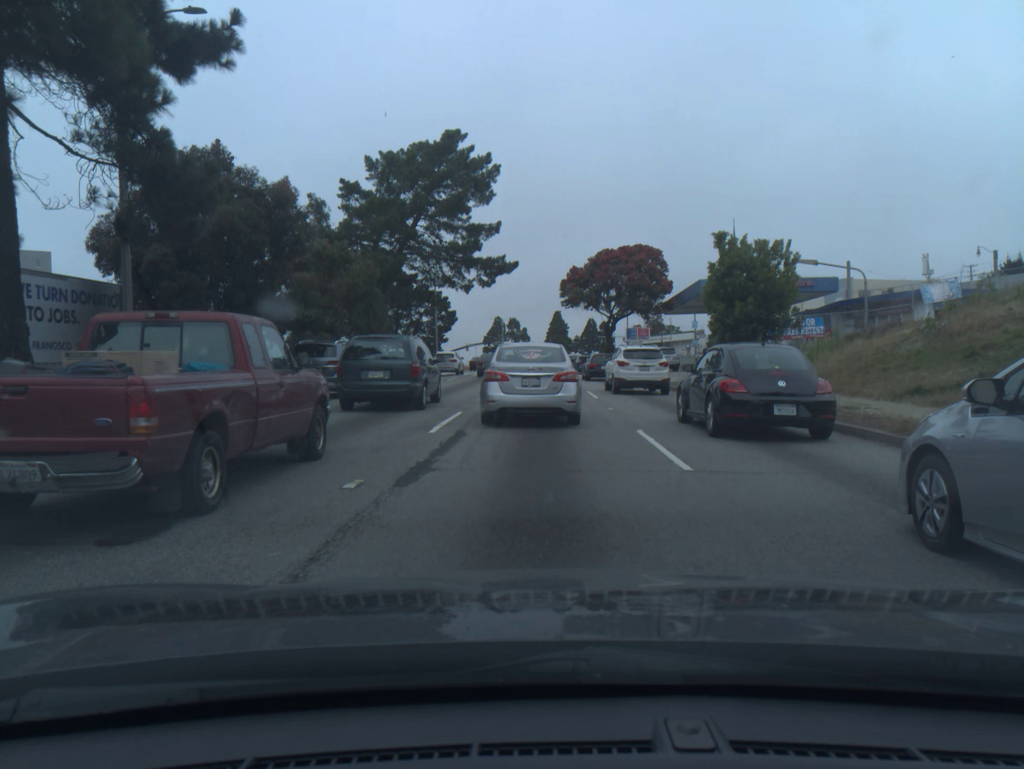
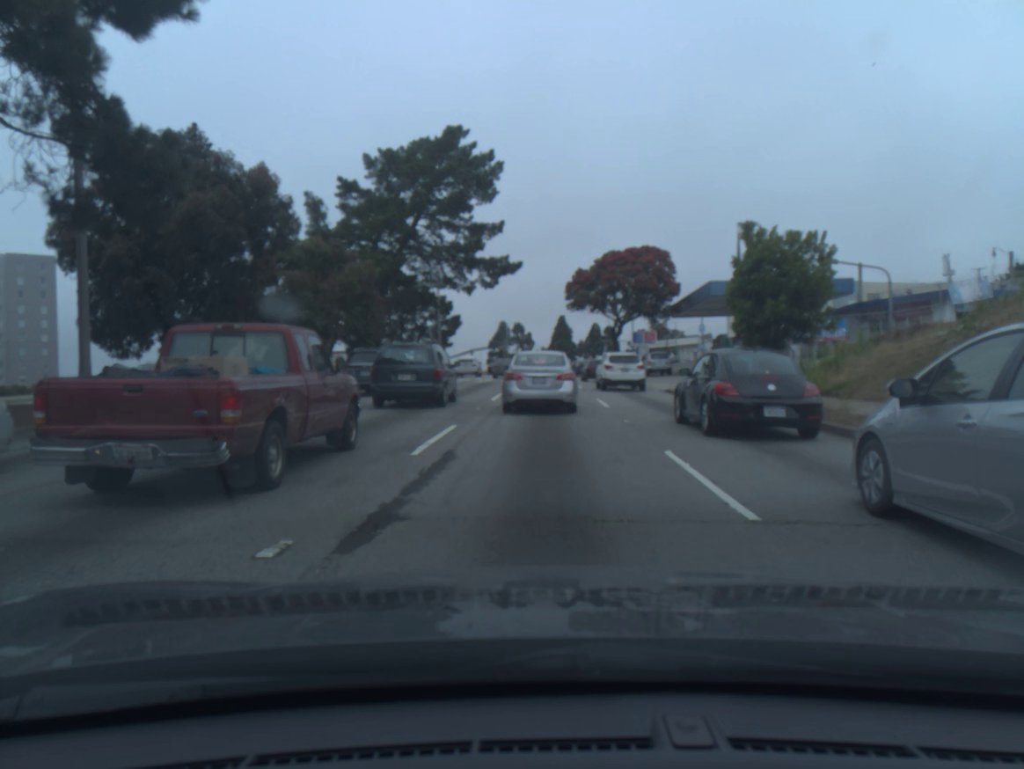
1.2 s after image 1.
(-0.1, +2.4) m; -2°
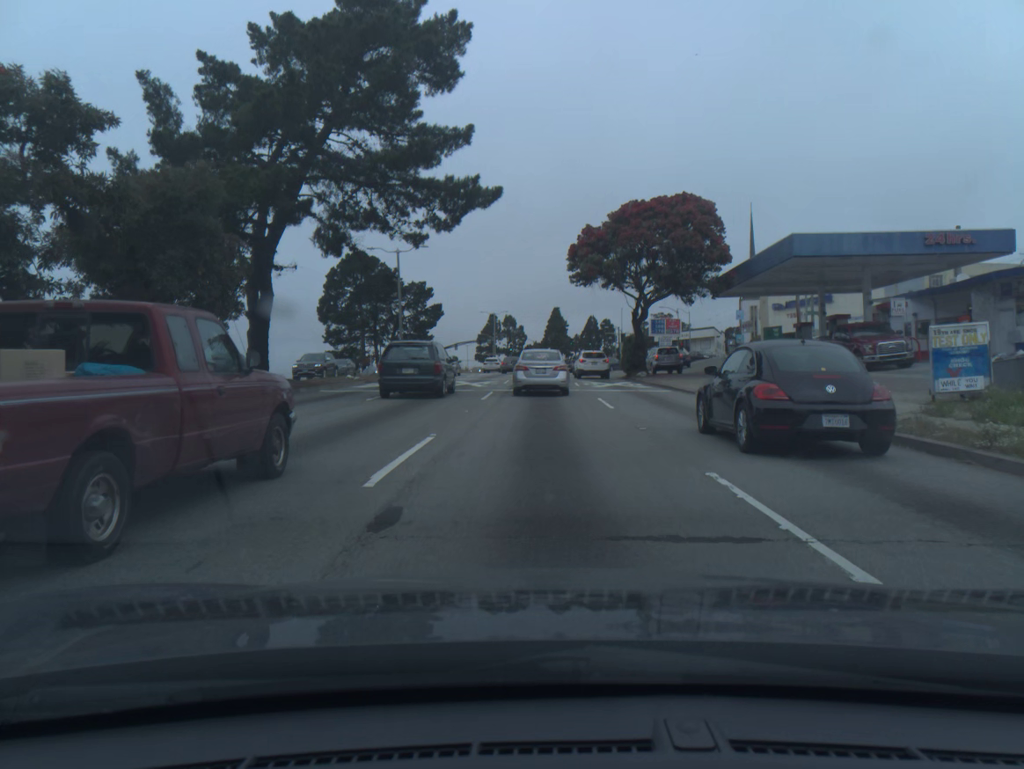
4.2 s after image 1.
(-0.2, +16.9) m; -1°
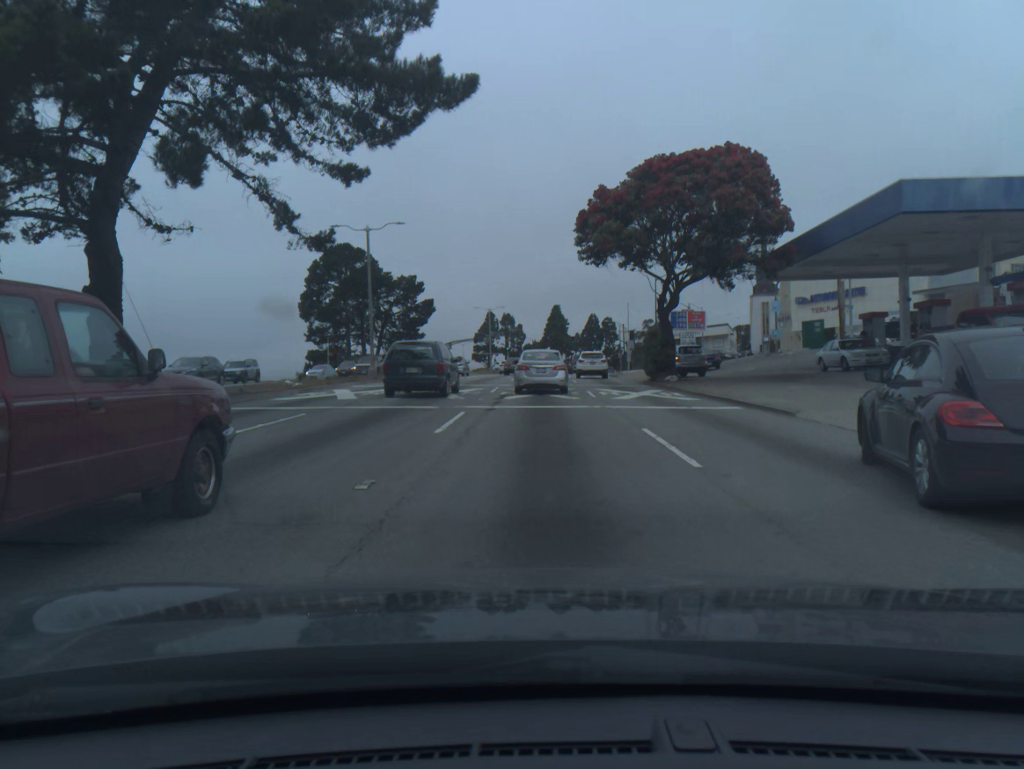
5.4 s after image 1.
(0.0, +9.9) m; 0°
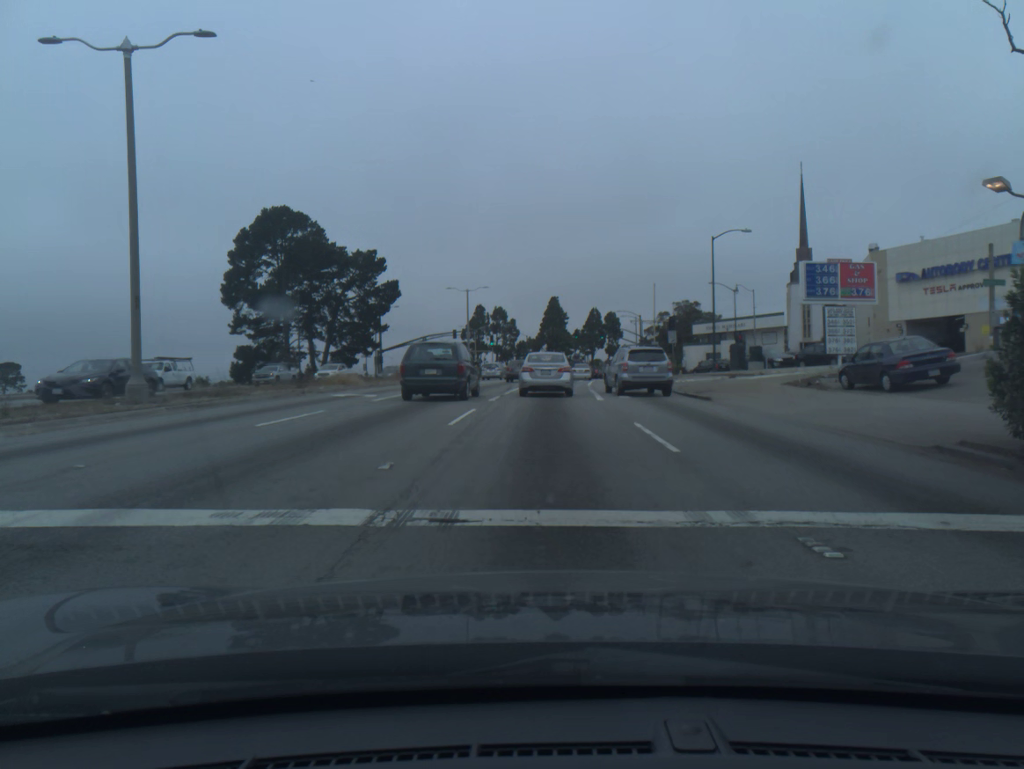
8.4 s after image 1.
(0.0, +27.8) m; 0°
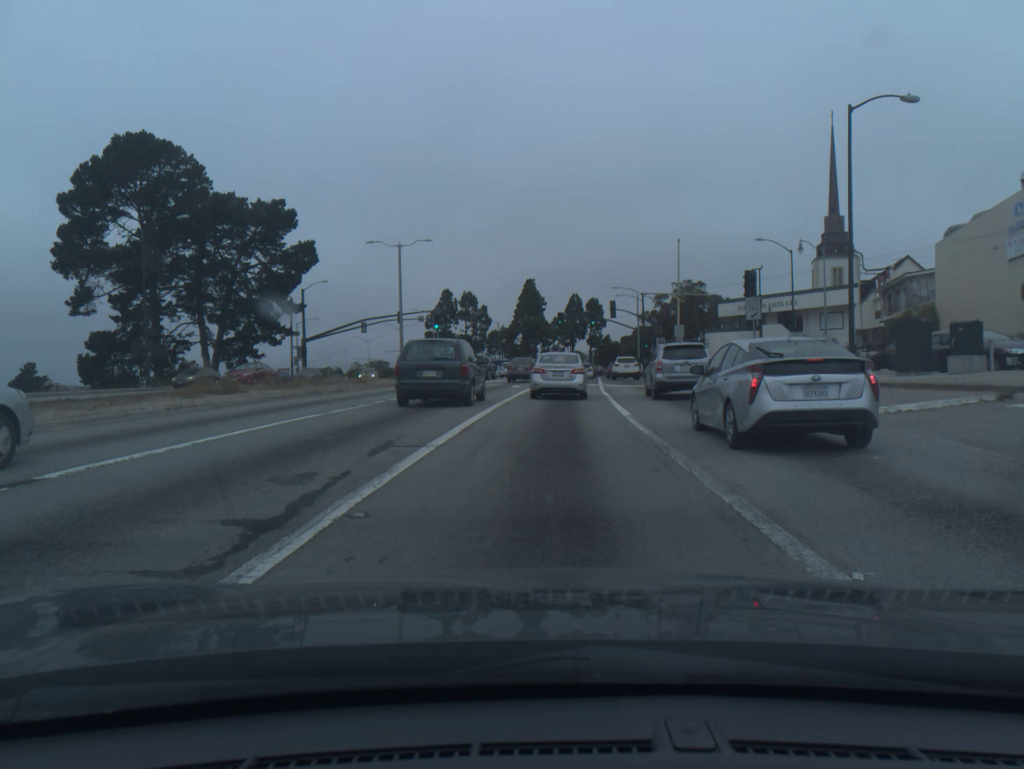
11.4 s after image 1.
(+0.3, +27.6) m; +1°
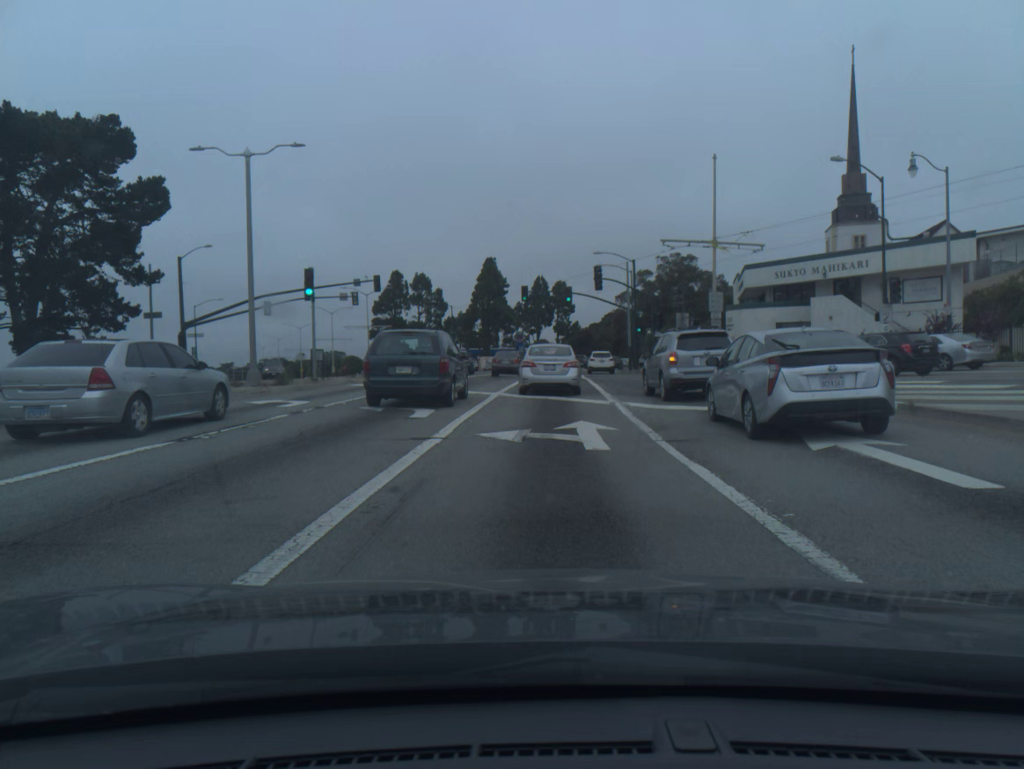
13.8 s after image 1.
(+0.5, +21.9) m; +3°
